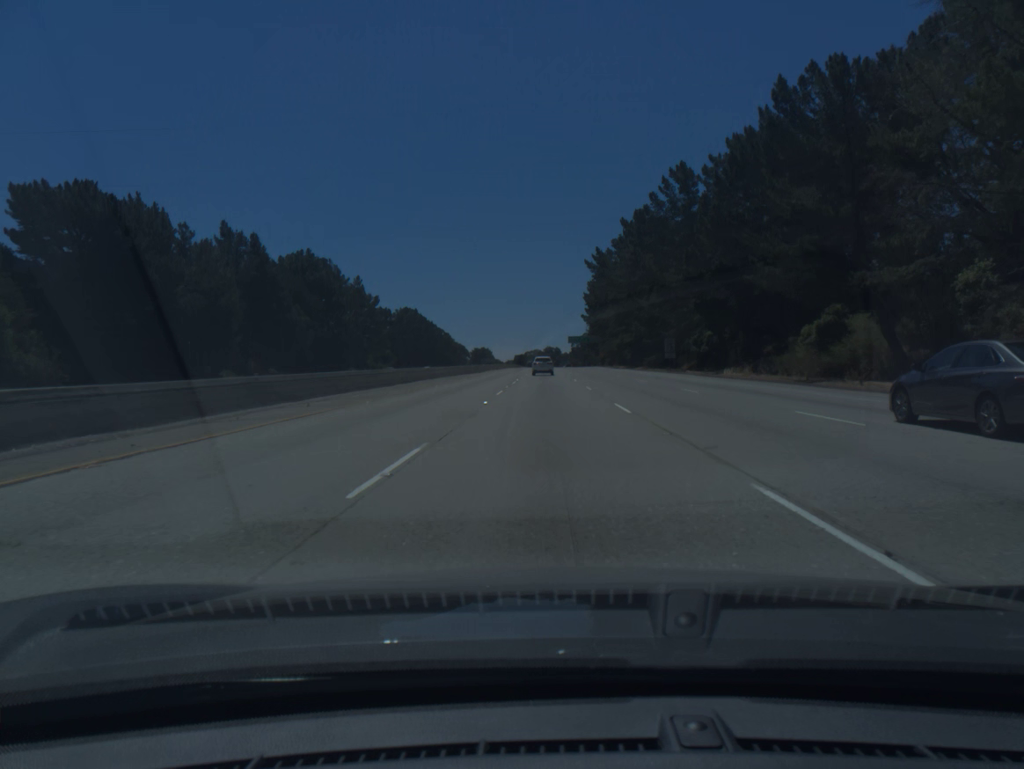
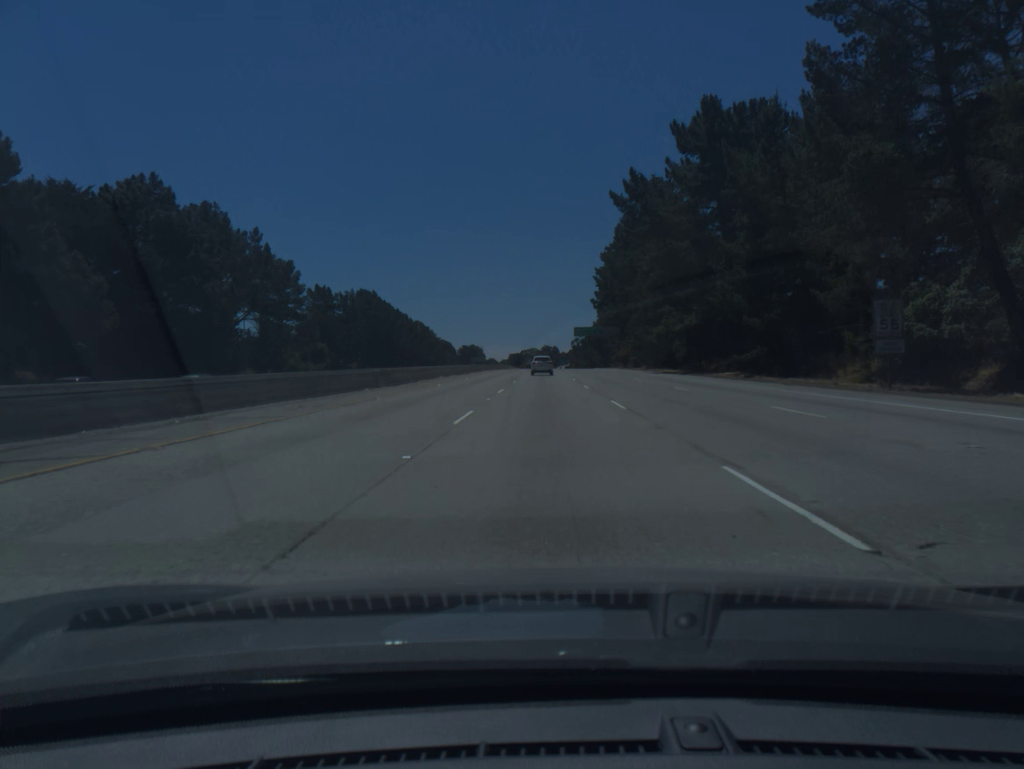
(0.0, +57.0) m; 0°
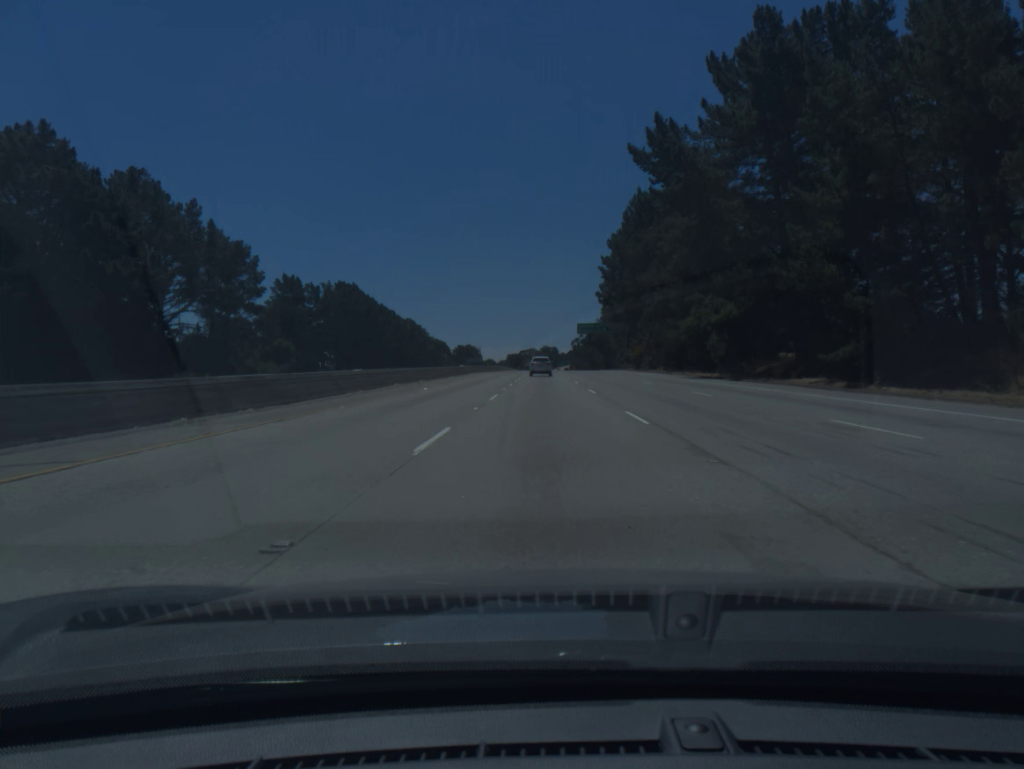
(0.0, +19.1) m; 0°
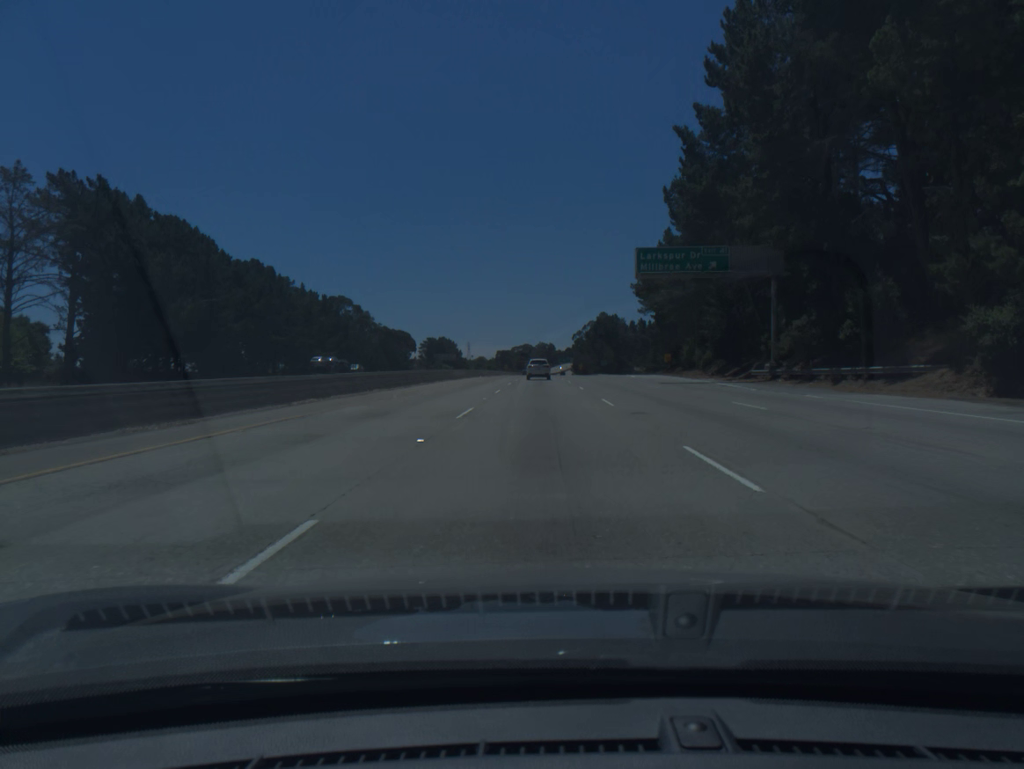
(+0.2, +95.1) m; 0°
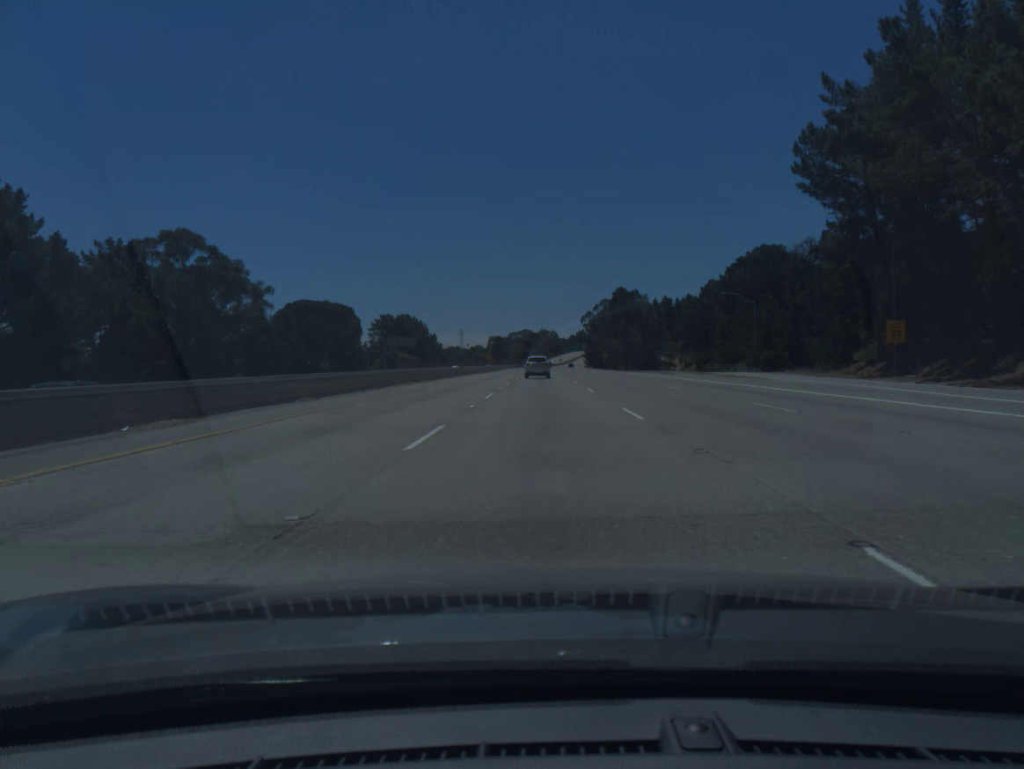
(-0.3, +93.6) m; 0°
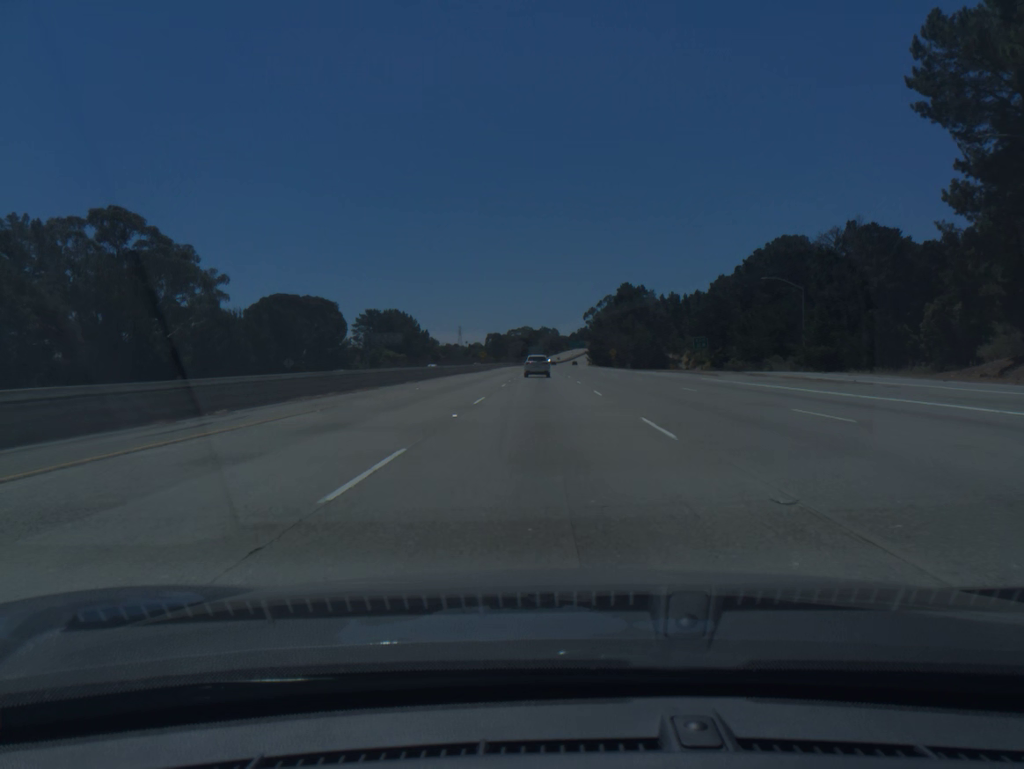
(0.0, +18.4) m; 0°
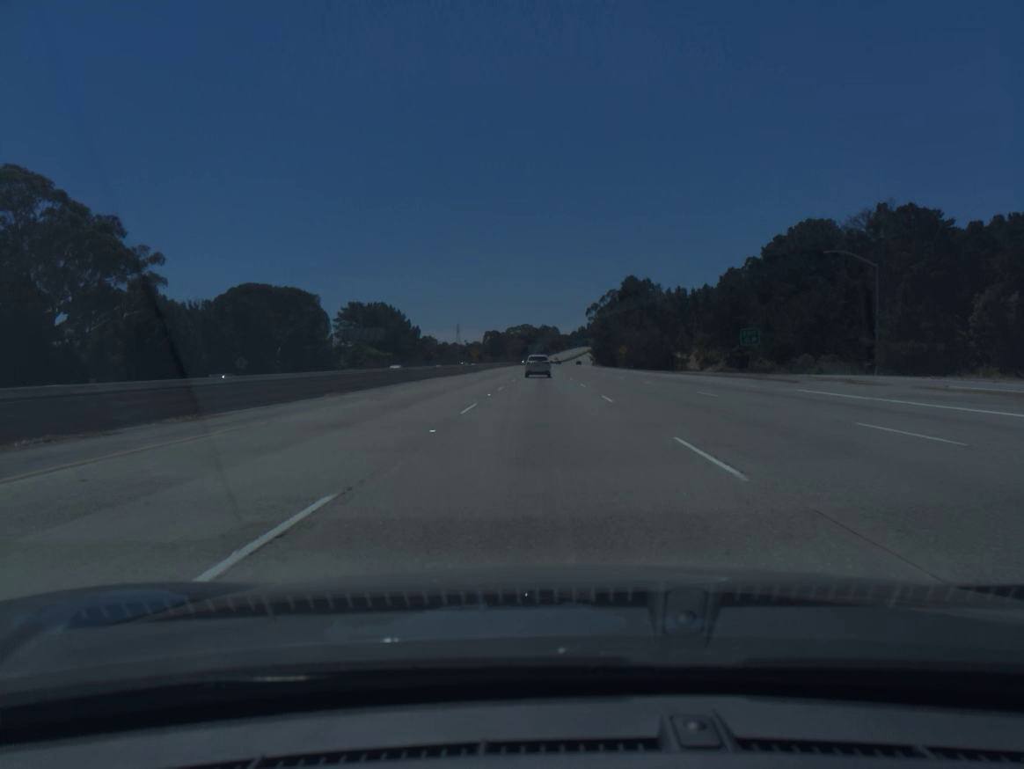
(0.0, +18.3) m; 0°
